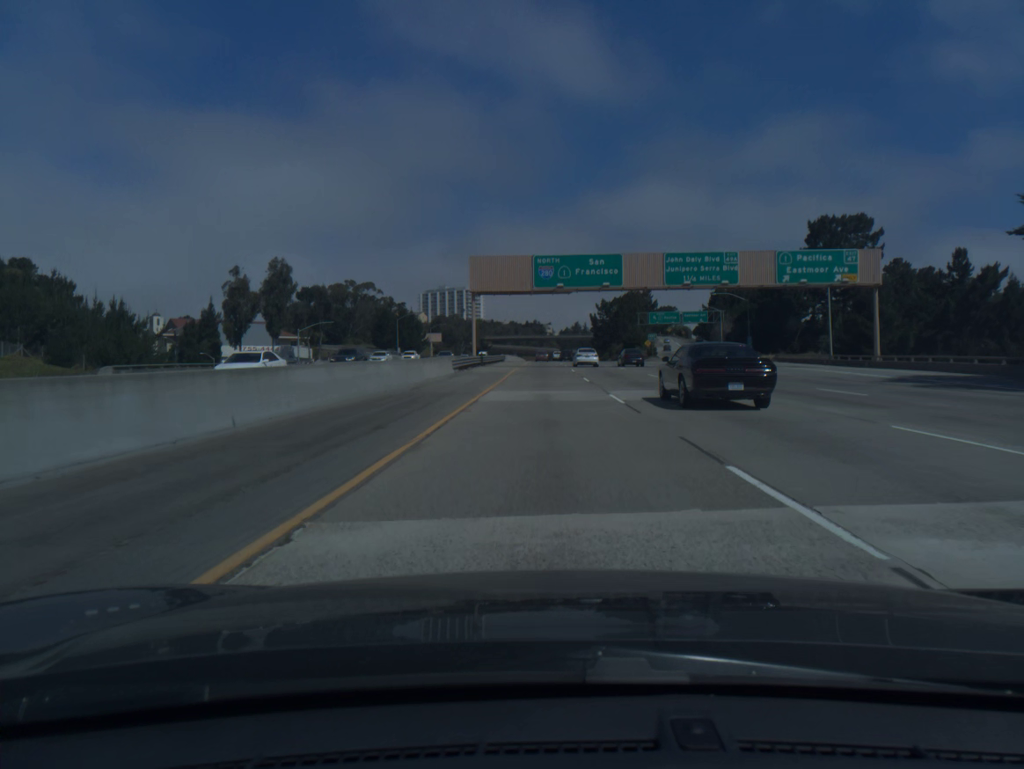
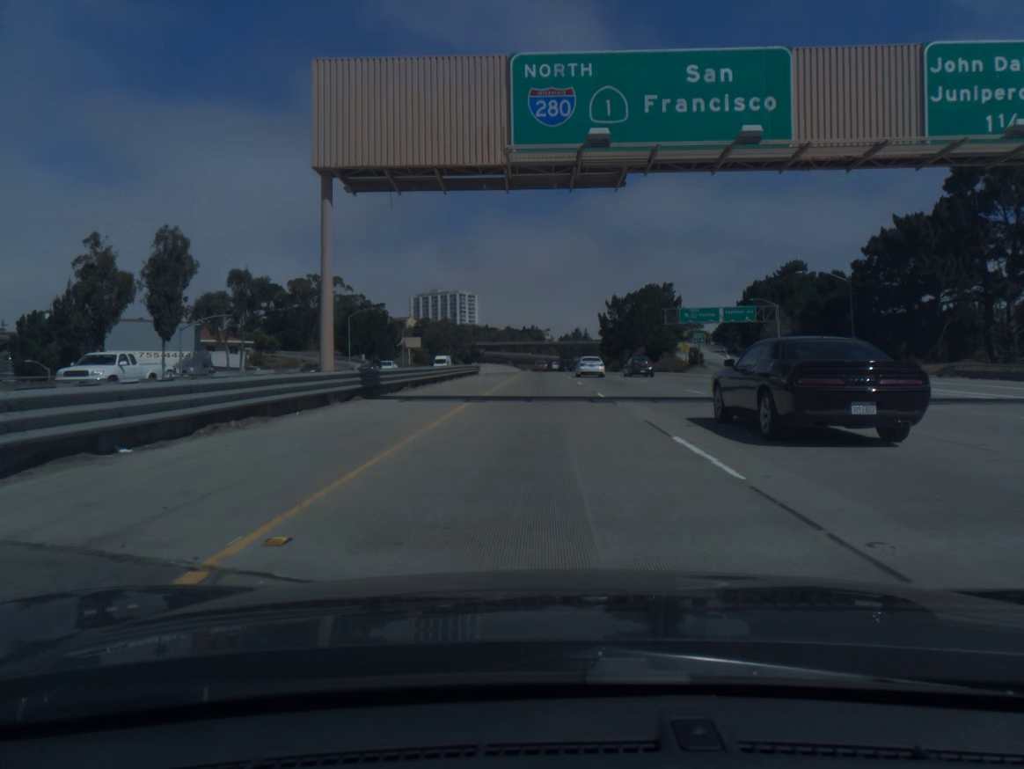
(0.0, +40.6) m; 0°
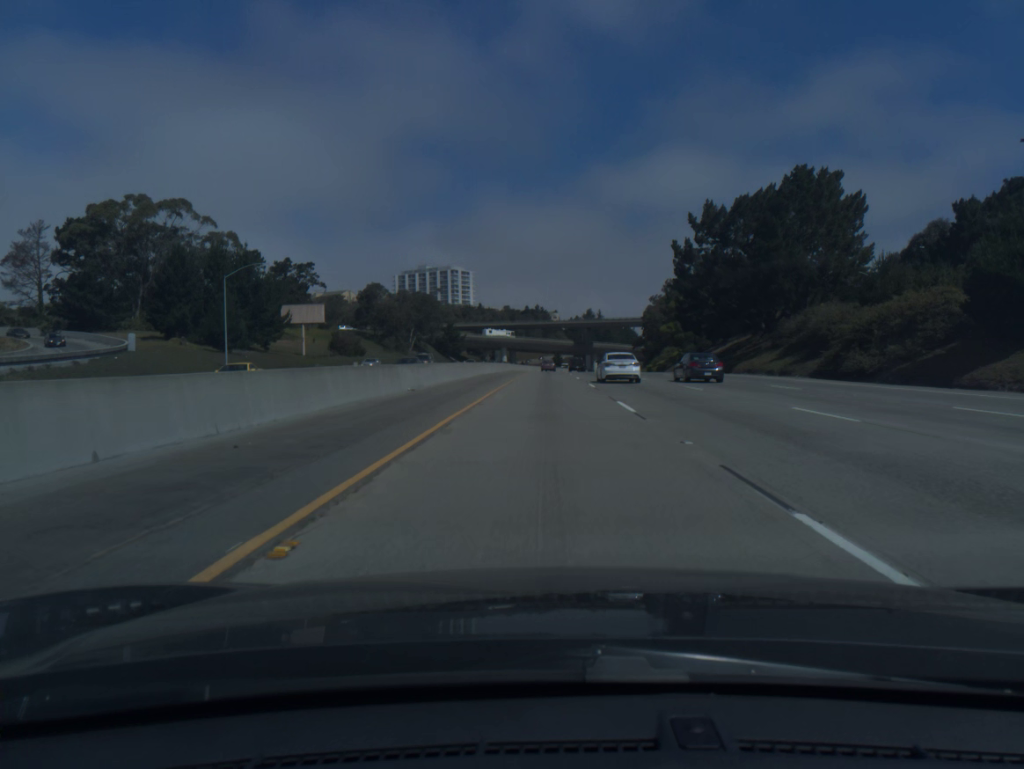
(-0.2, +102.0) m; 0°
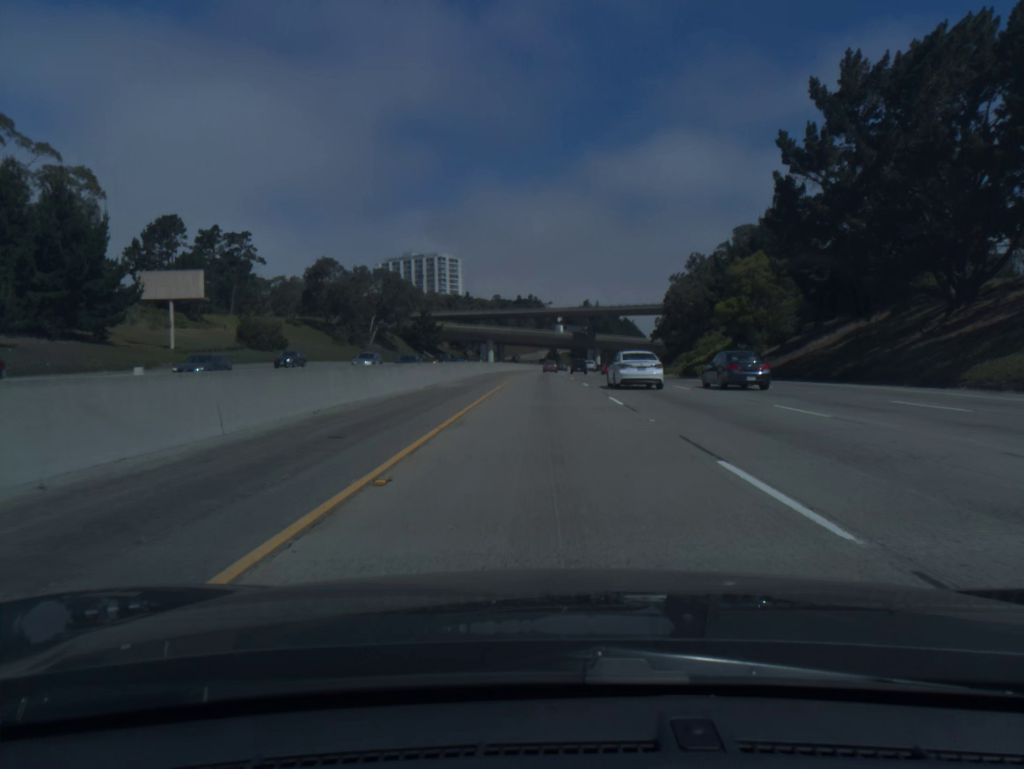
(+0.1, +41.1) m; 0°
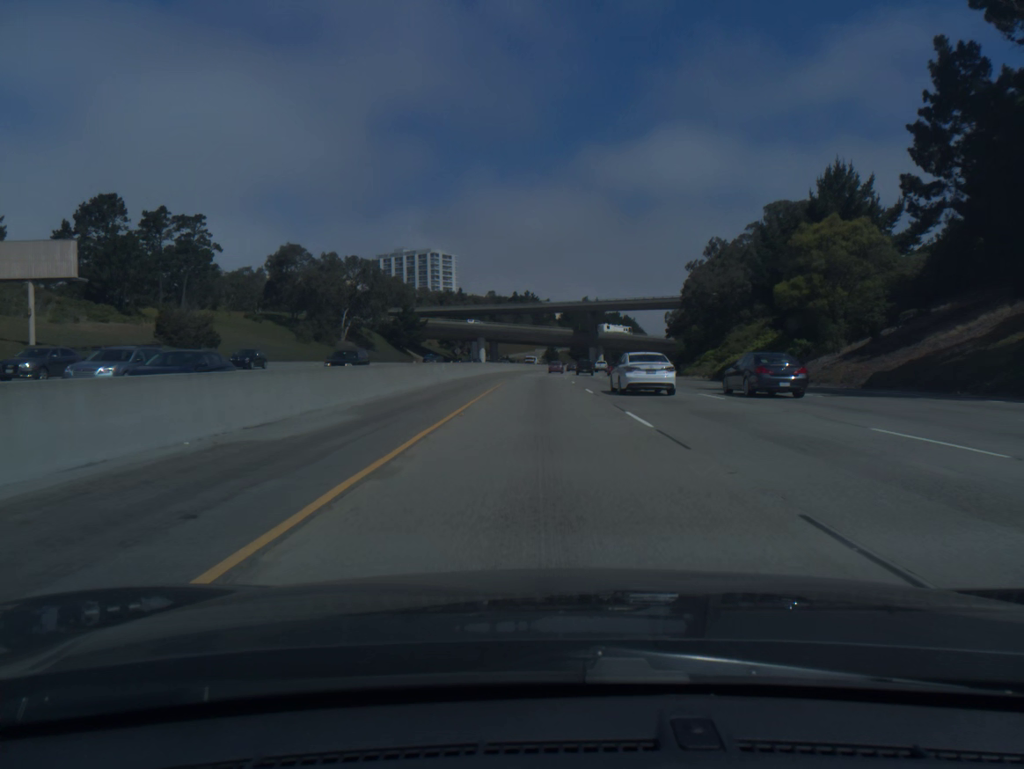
(0.0, +20.6) m; 0°
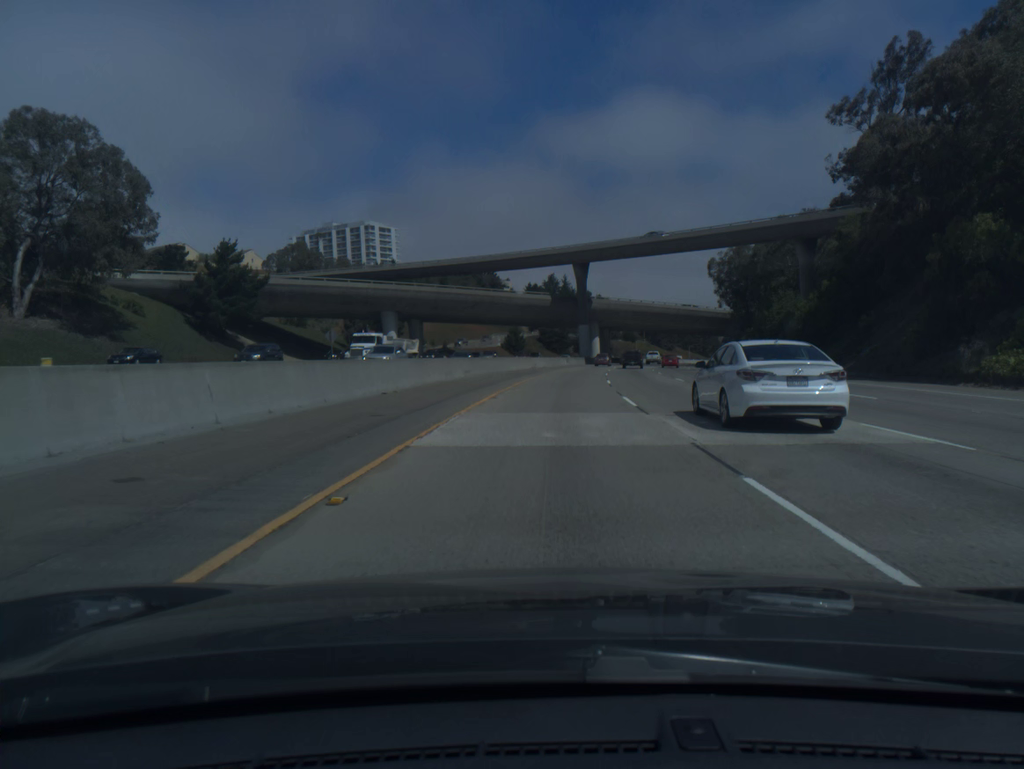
(+0.5, +82.7) m; +2°
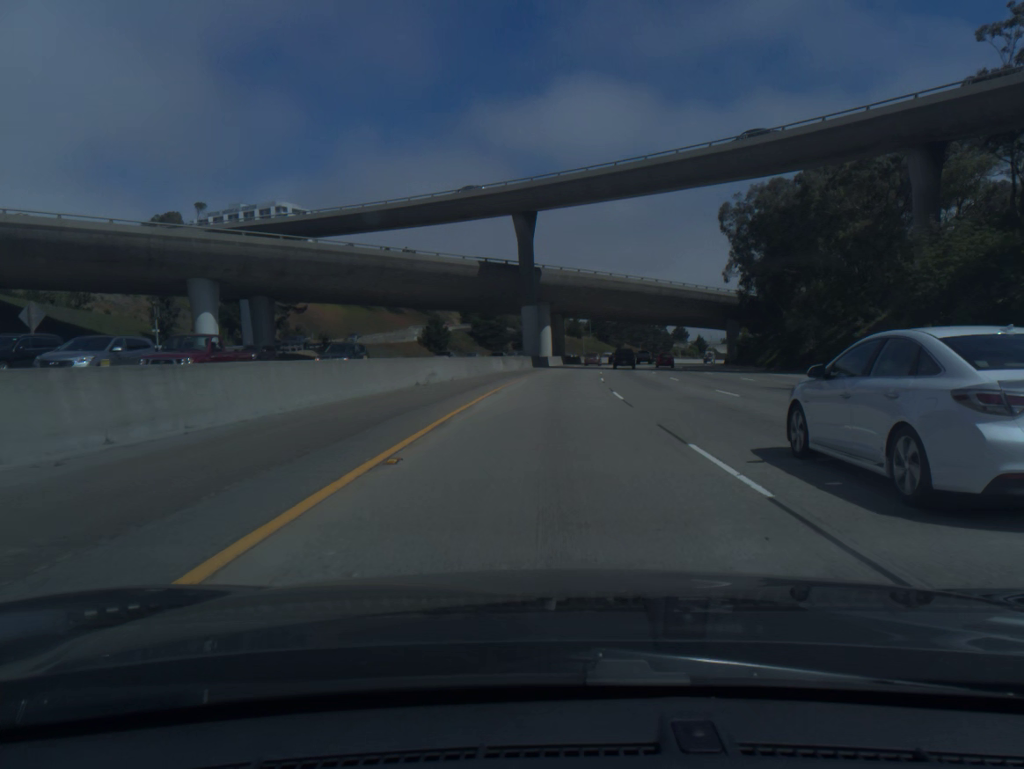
(+1.5, +41.3) m; +4°
